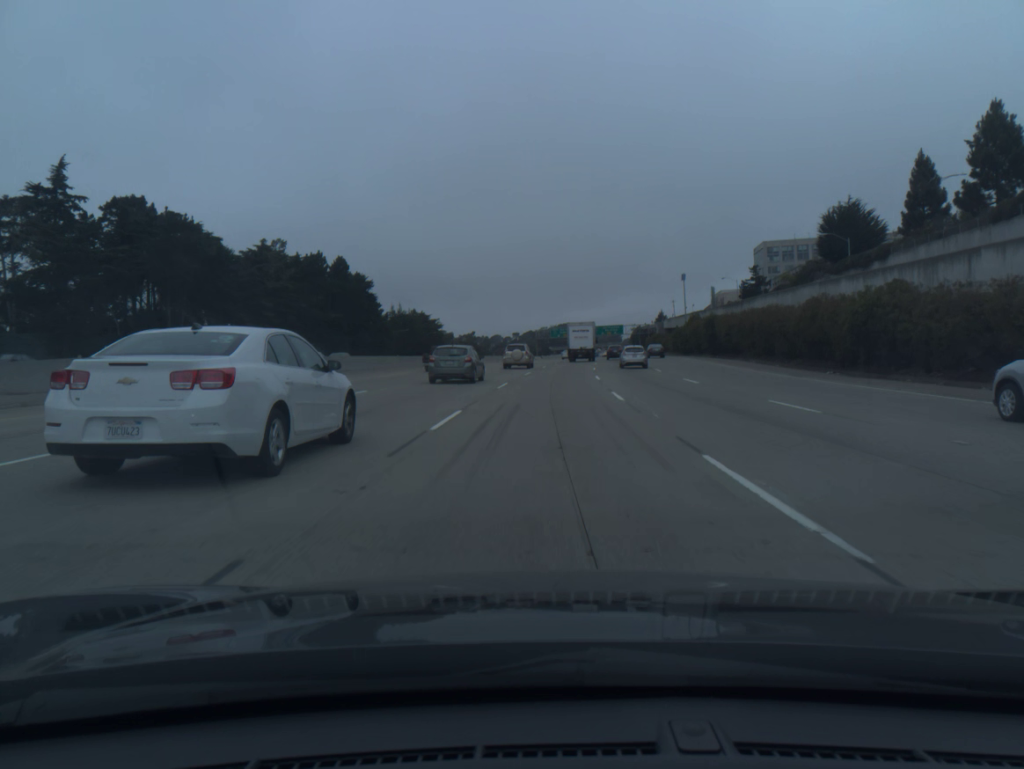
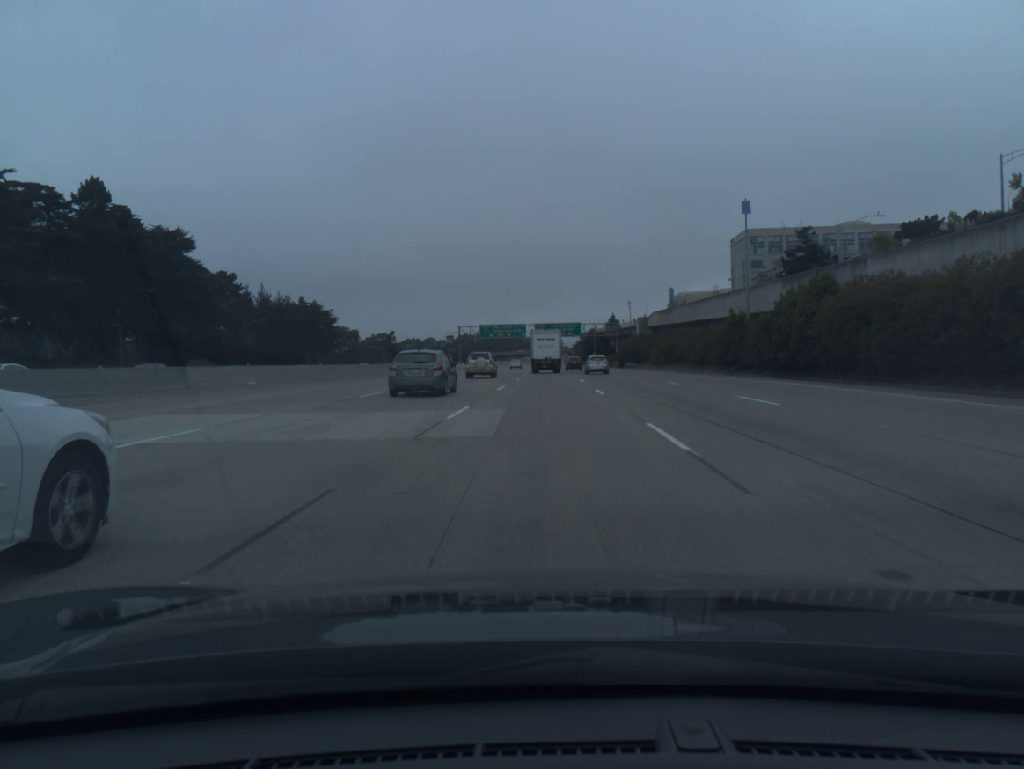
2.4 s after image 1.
(+3.0, +68.6) m; +4°
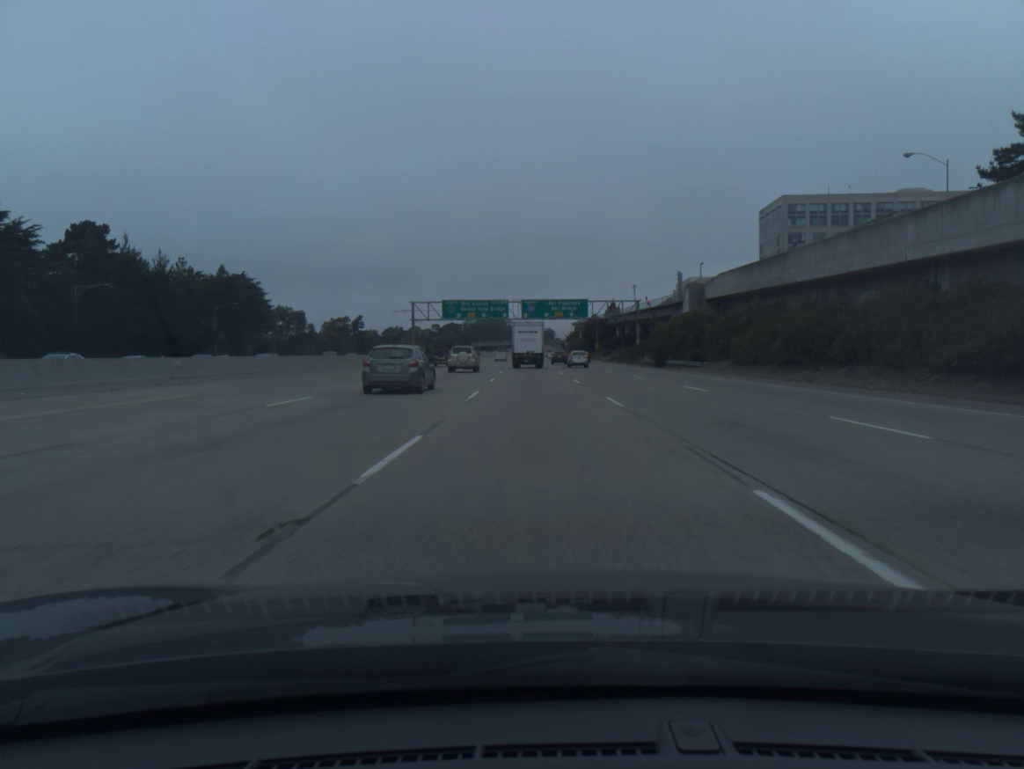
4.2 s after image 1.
(+0.5, +50.2) m; +1°
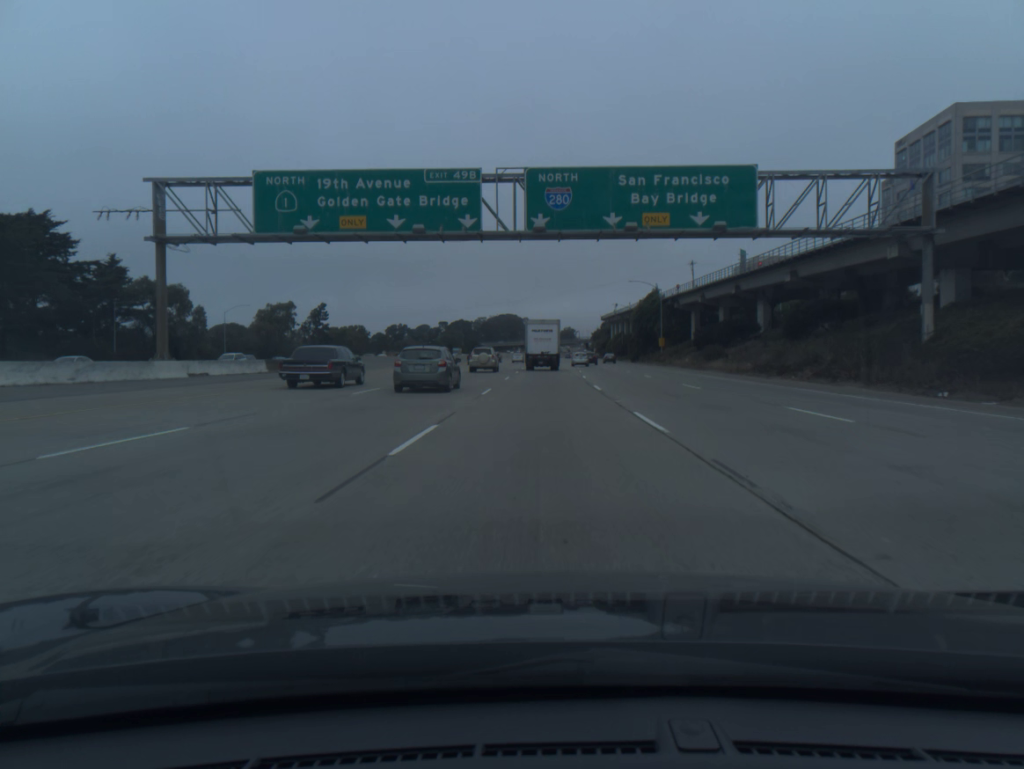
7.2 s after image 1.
(-1.3, +81.9) m; -1°
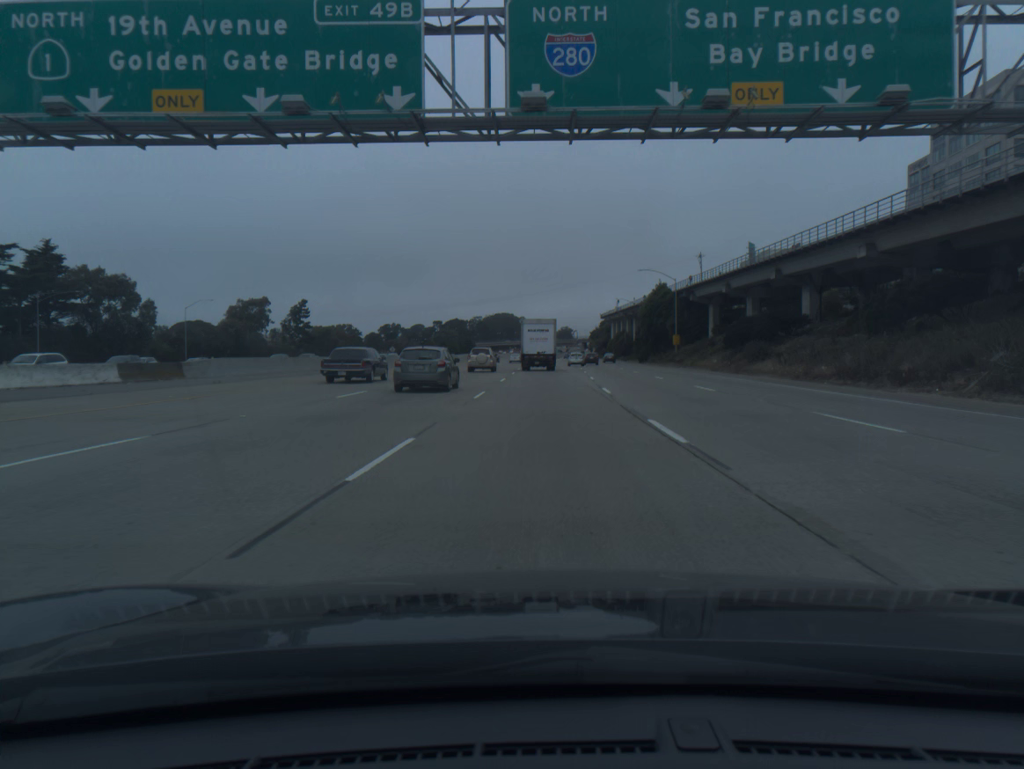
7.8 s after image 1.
(0.0, +16.1) m; 0°
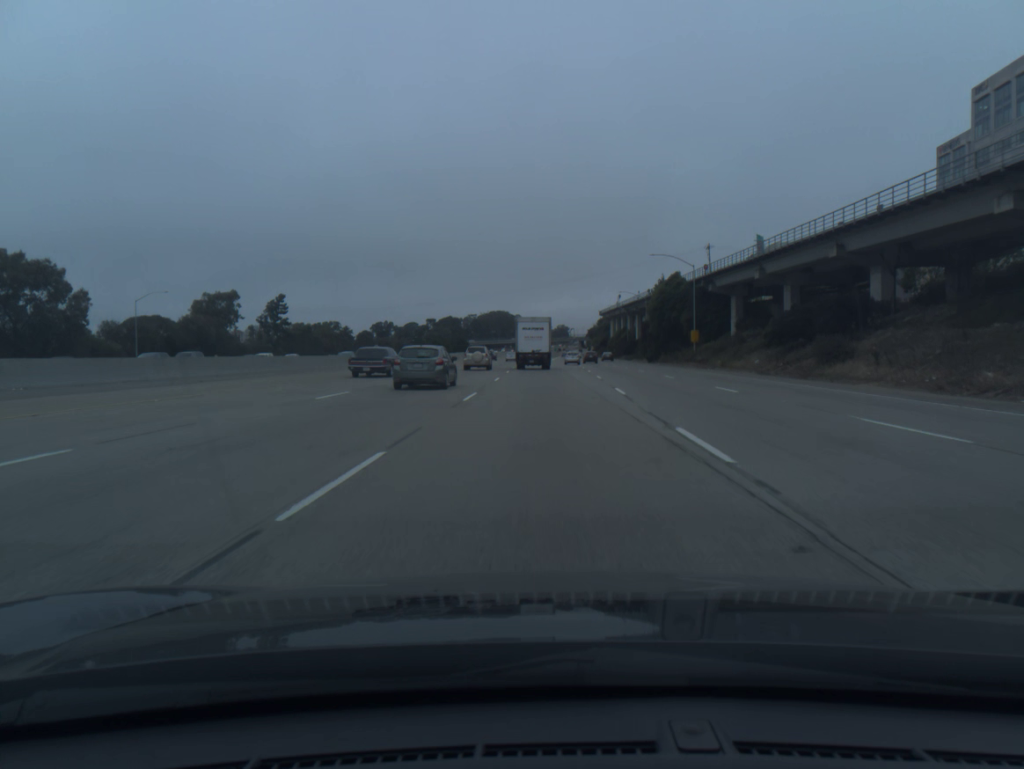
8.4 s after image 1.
(0.0, +16.0) m; 0°
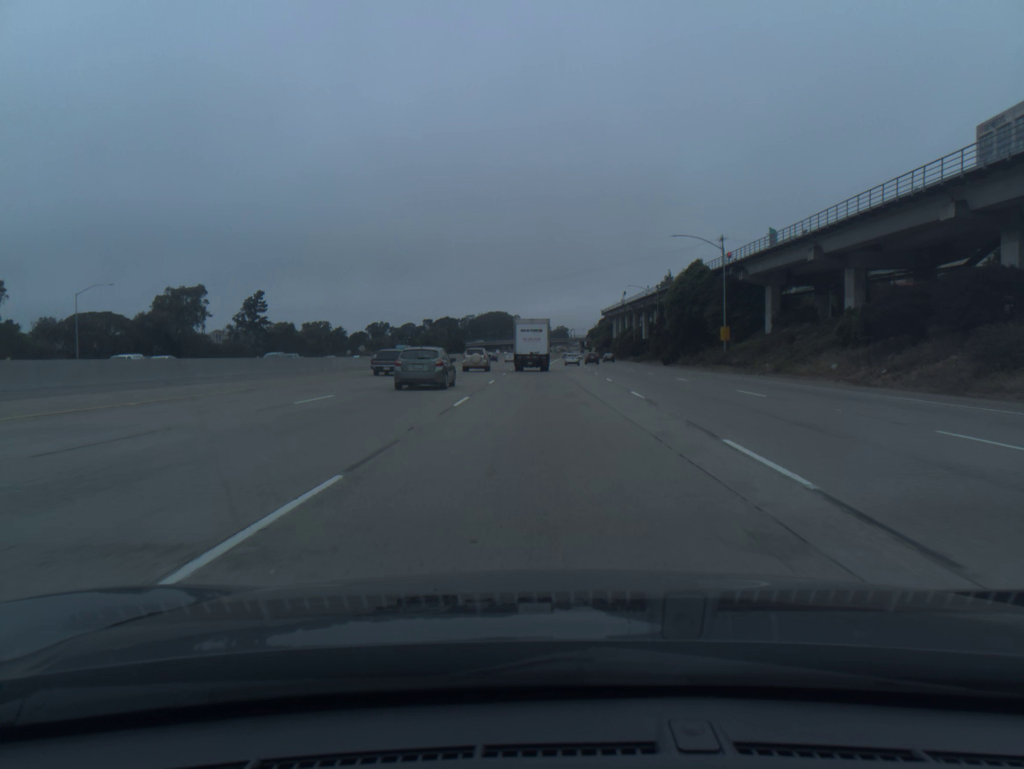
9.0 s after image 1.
(0.0, +15.9) m; 0°
